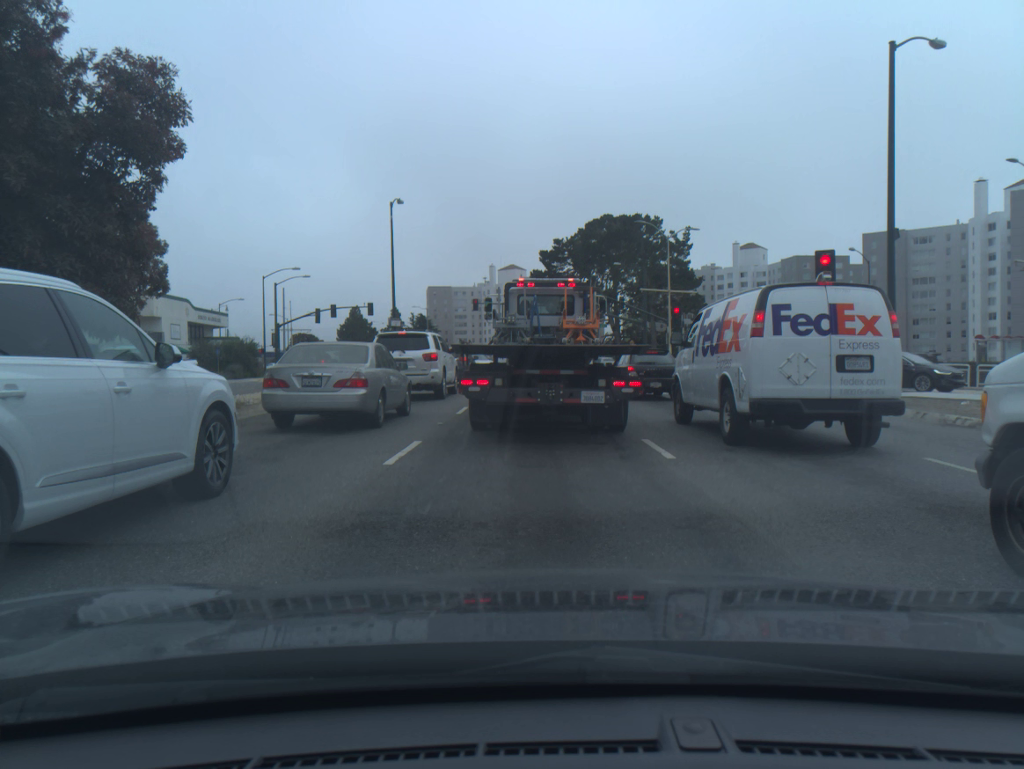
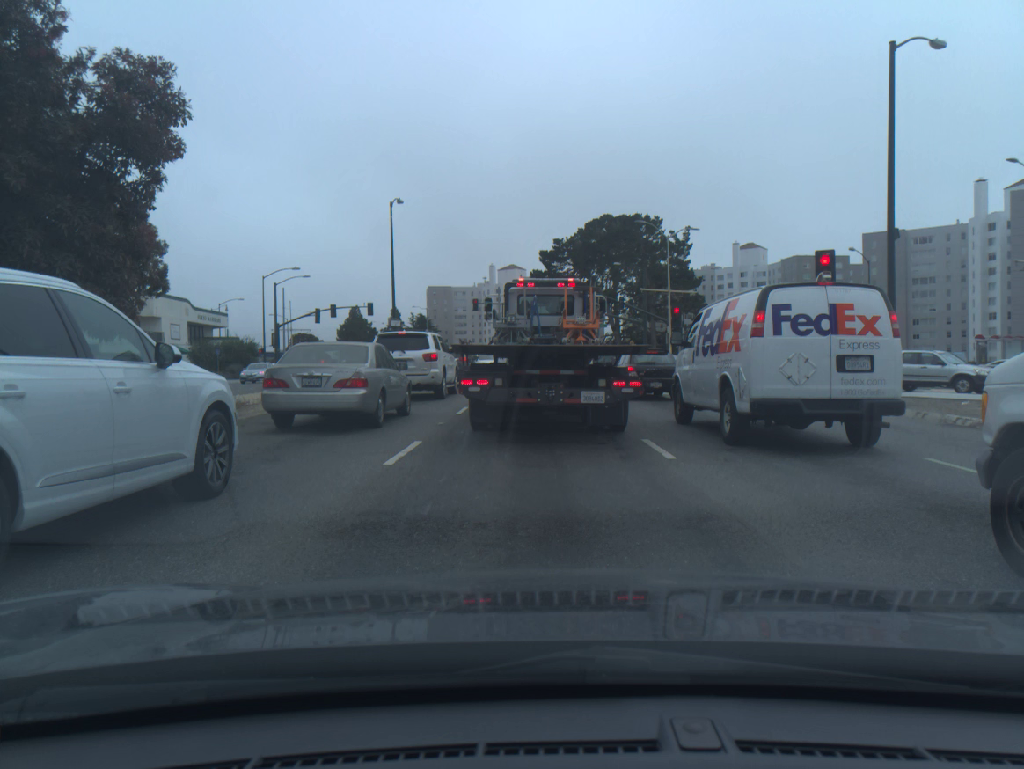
(0.0, 0.0) m; 0°
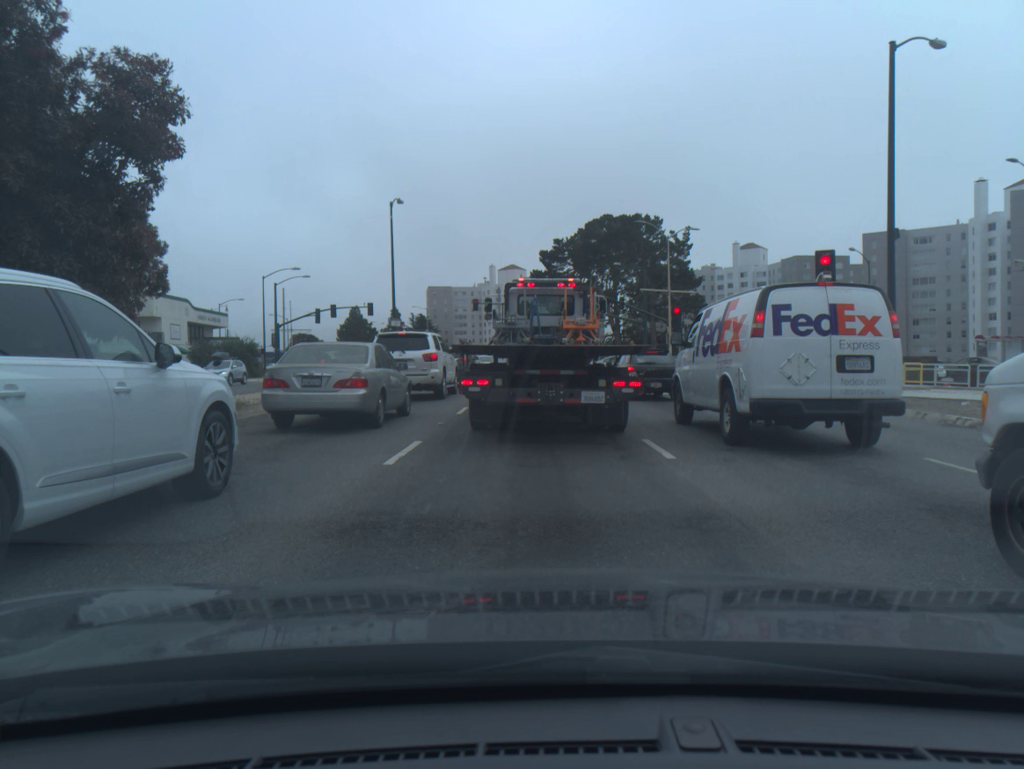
(0.0, 0.0) m; 0°
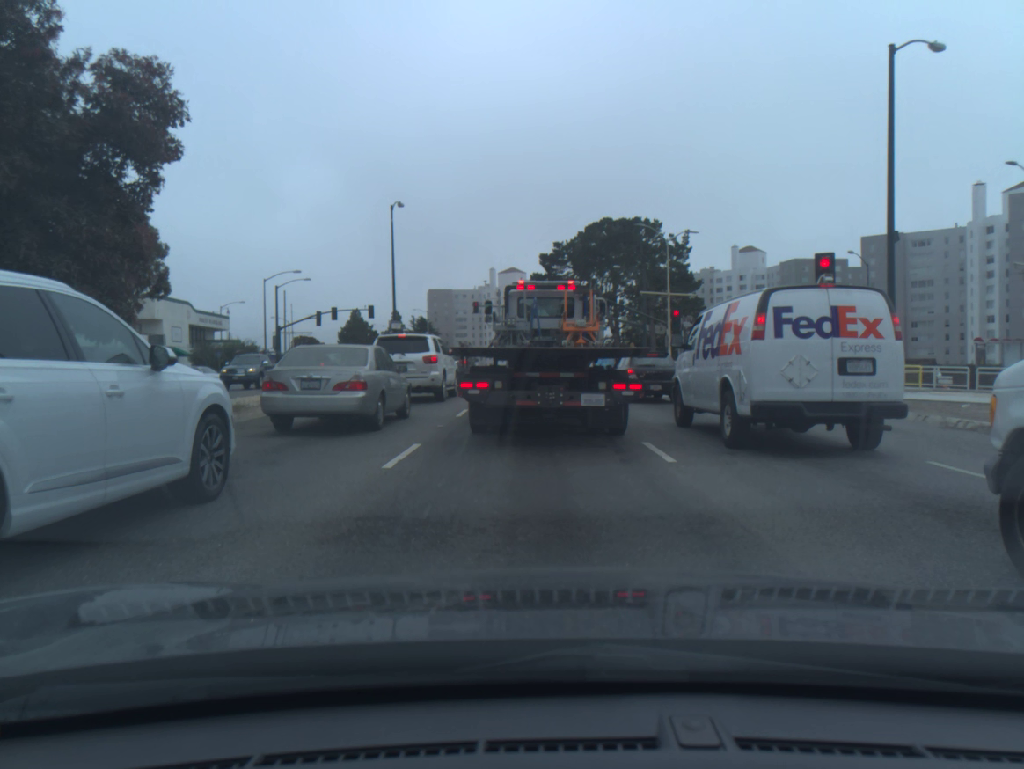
(0.0, +0.2) m; 0°
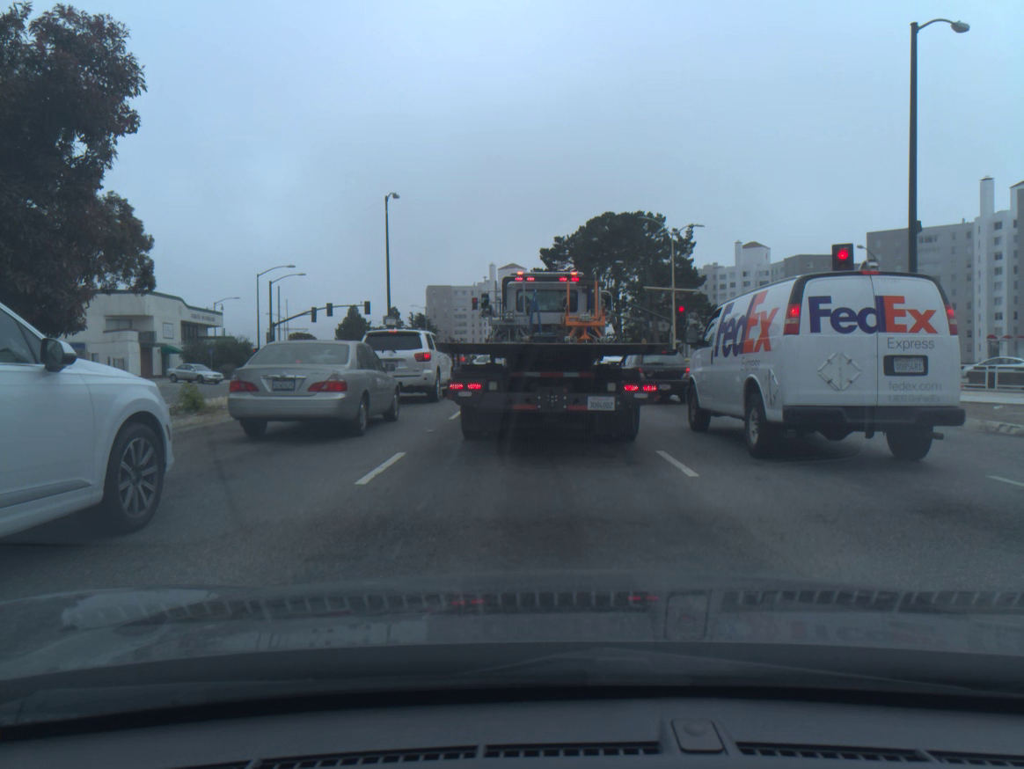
(0.0, +1.2) m; 0°
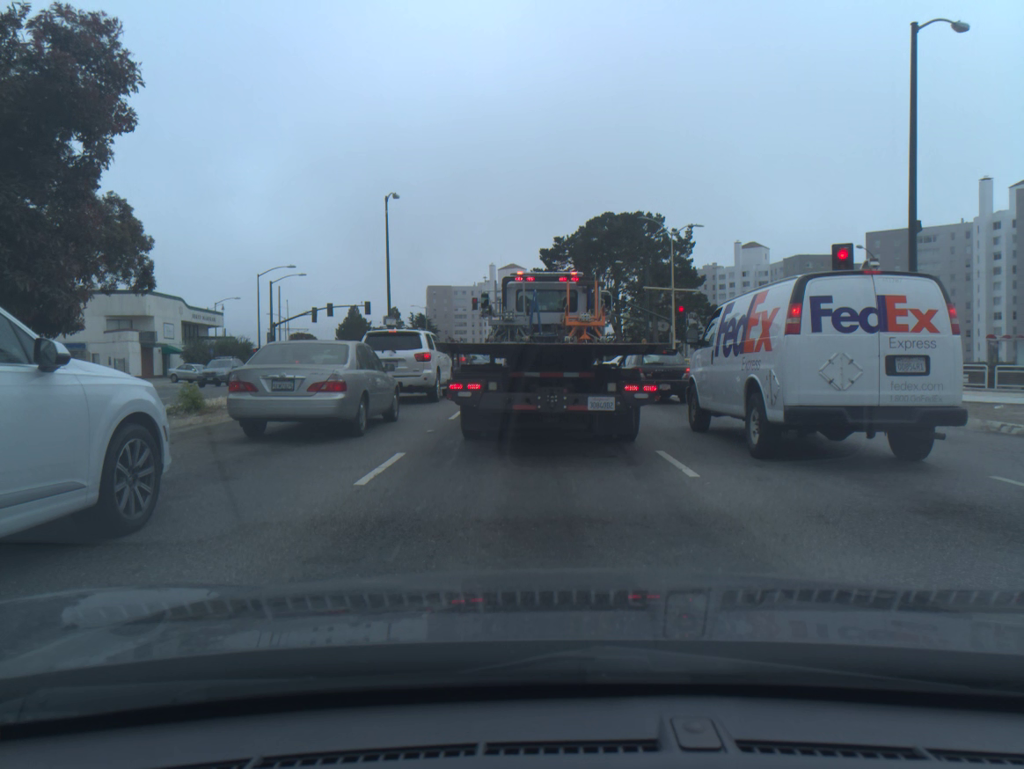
(0.0, +0.1) m; 0°
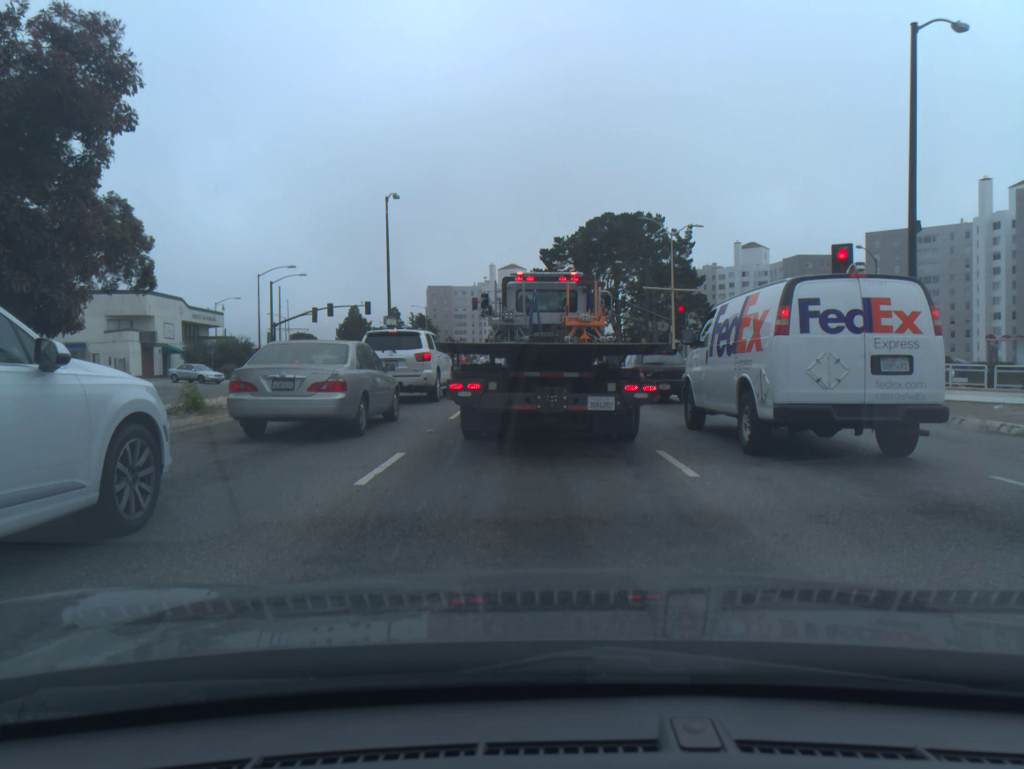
(0.0, 0.0) m; 0°
